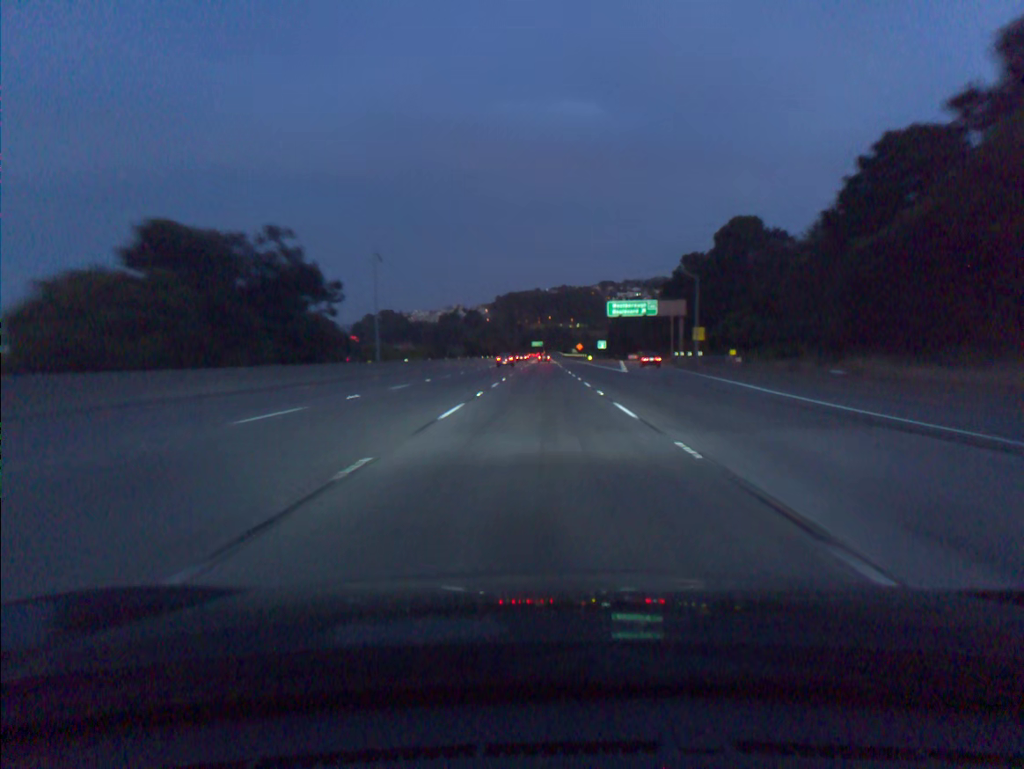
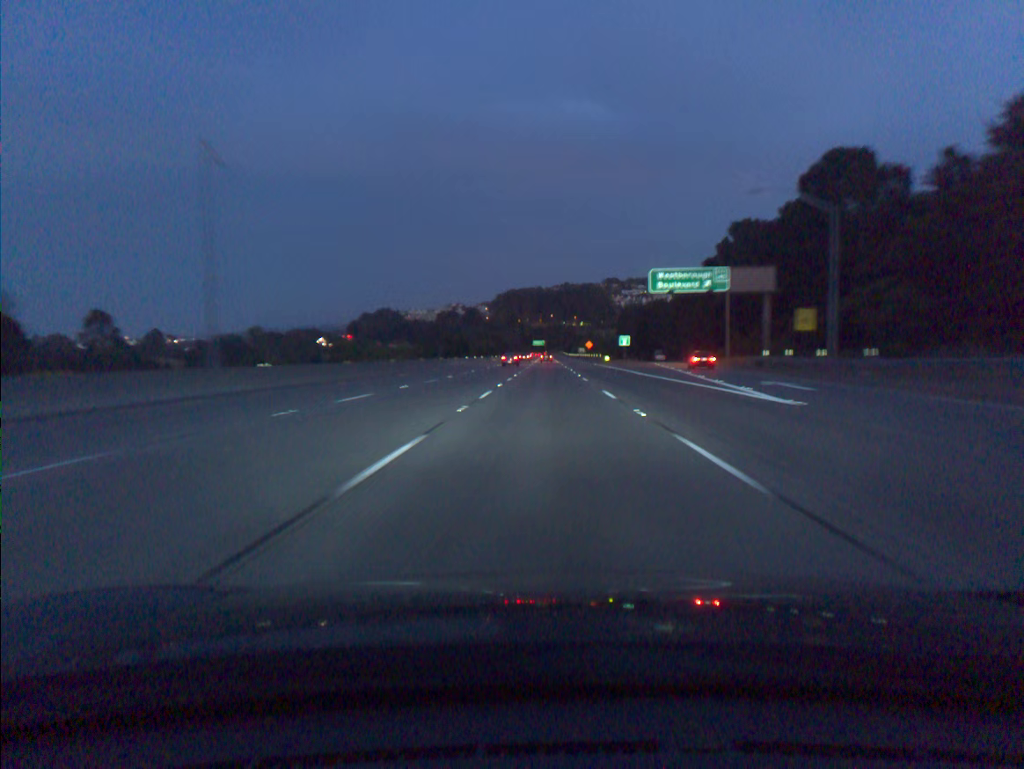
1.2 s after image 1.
(-0.1, +37.1) m; 0°
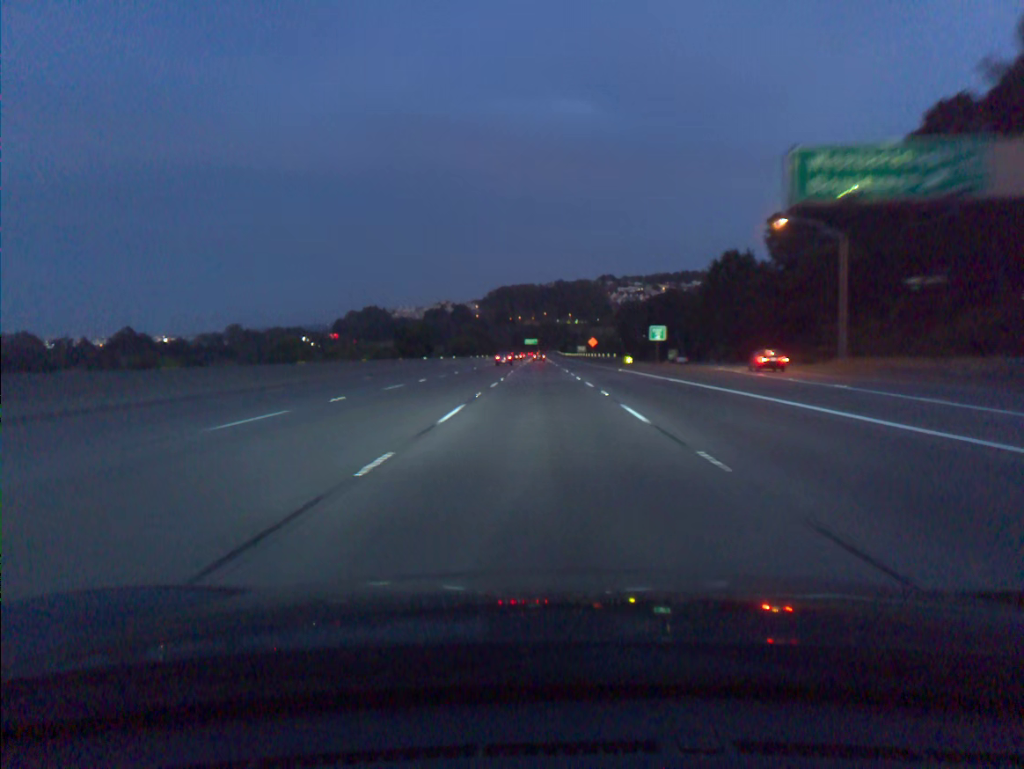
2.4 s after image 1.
(+0.2, +37.0) m; +1°
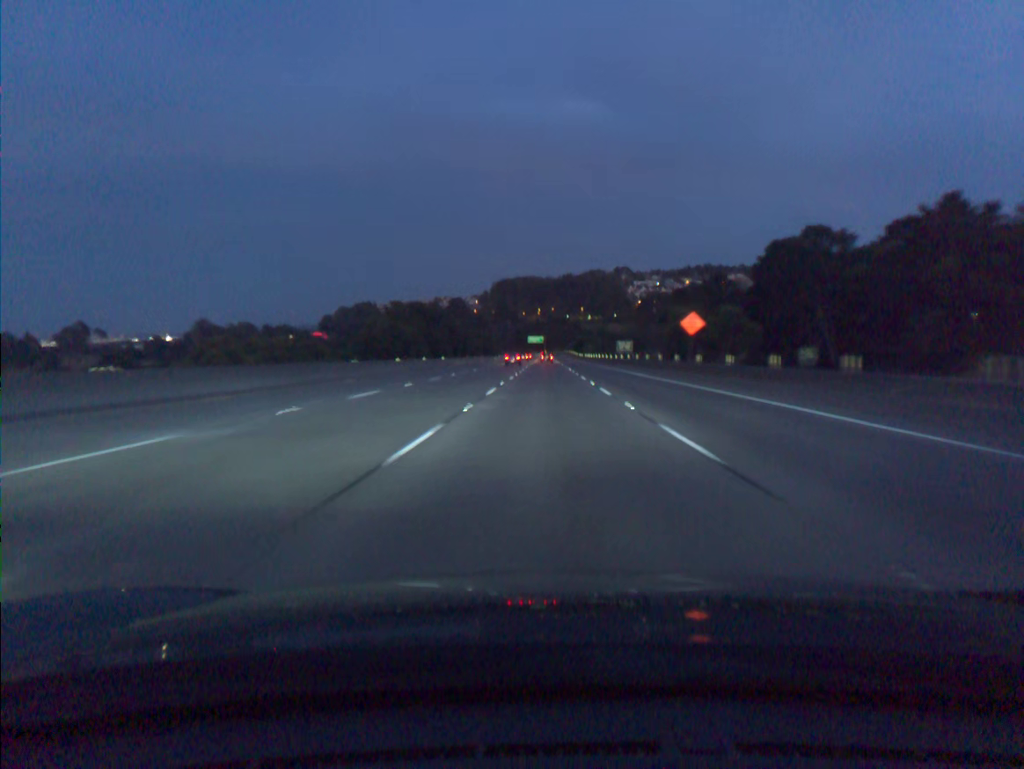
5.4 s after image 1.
(-0.5, +92.6) m; -1°
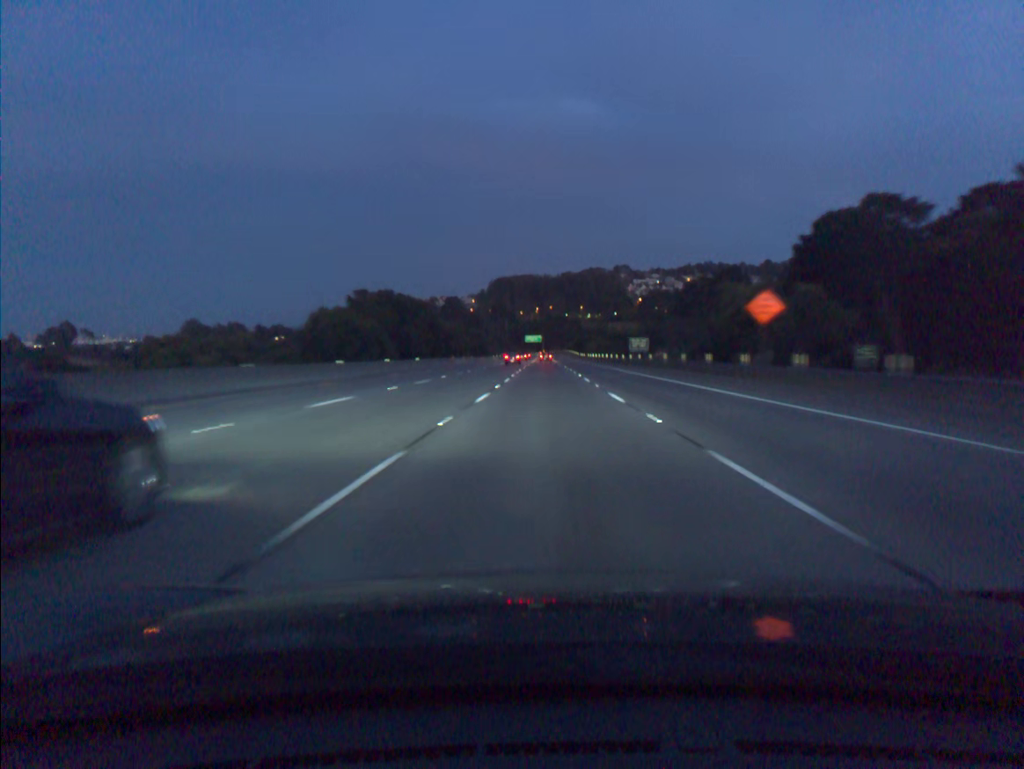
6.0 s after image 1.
(0.0, +18.5) m; 0°
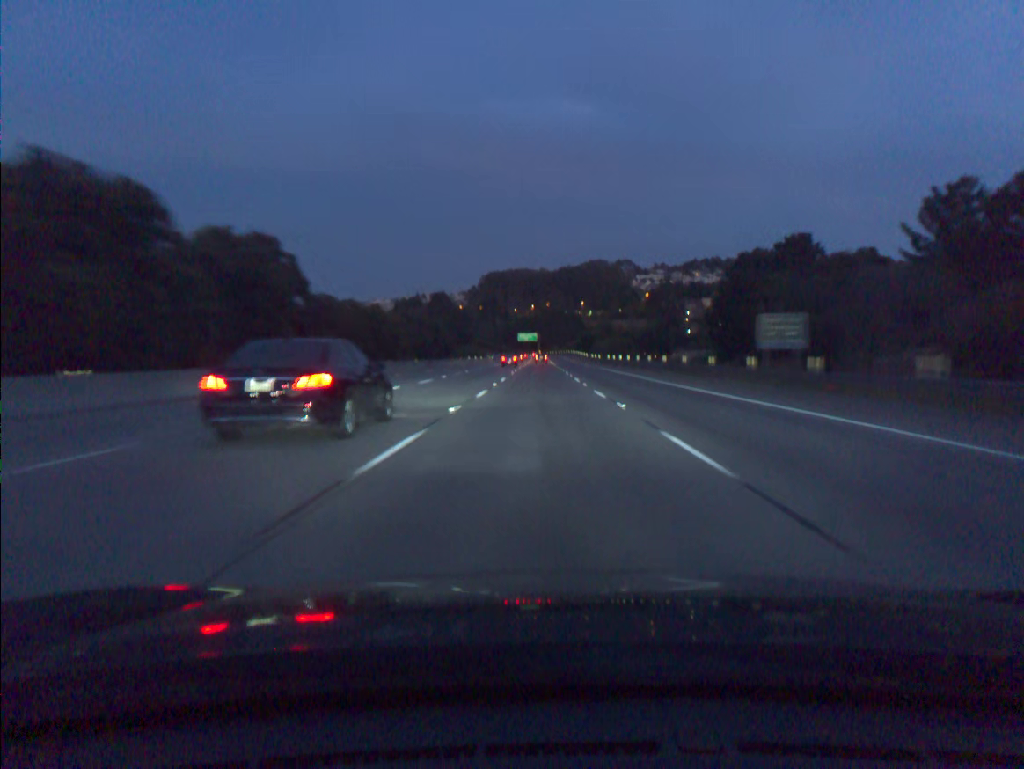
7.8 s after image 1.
(+0.3, +55.6) m; 0°
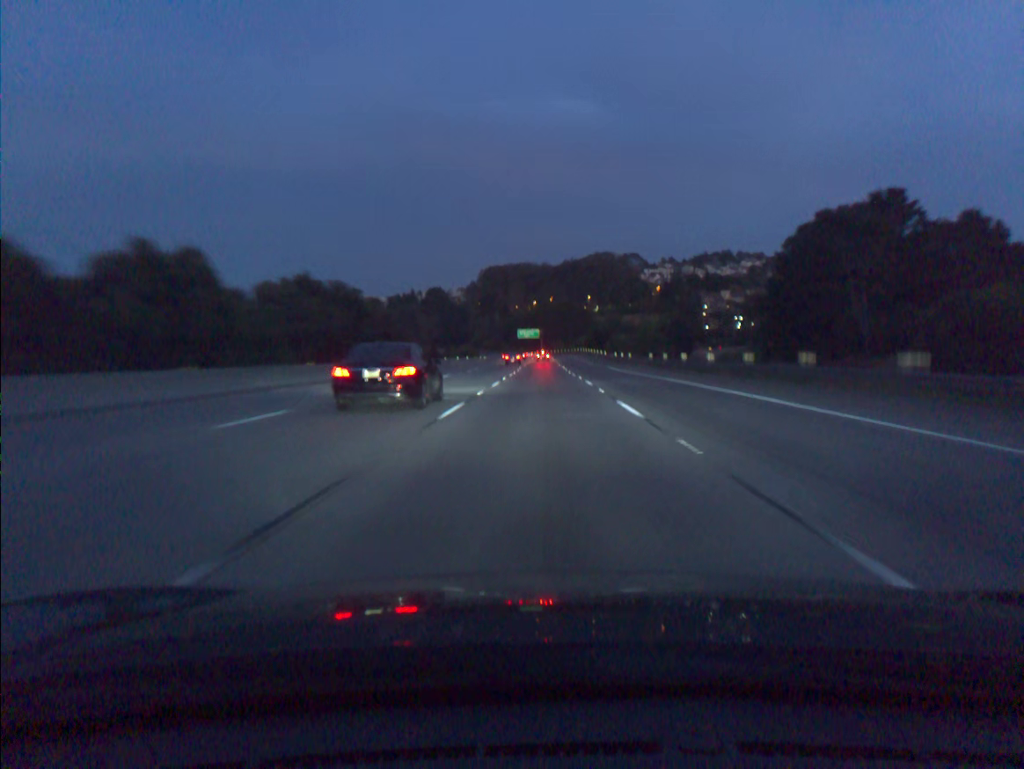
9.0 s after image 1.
(-0.1, +37.1) m; 0°
